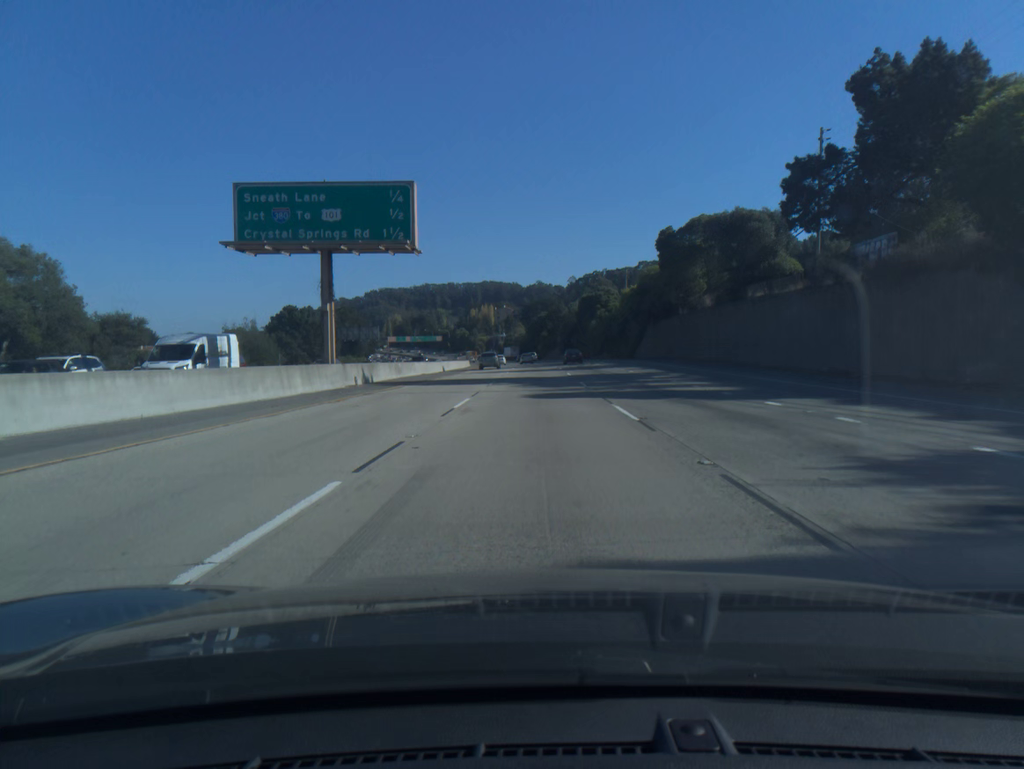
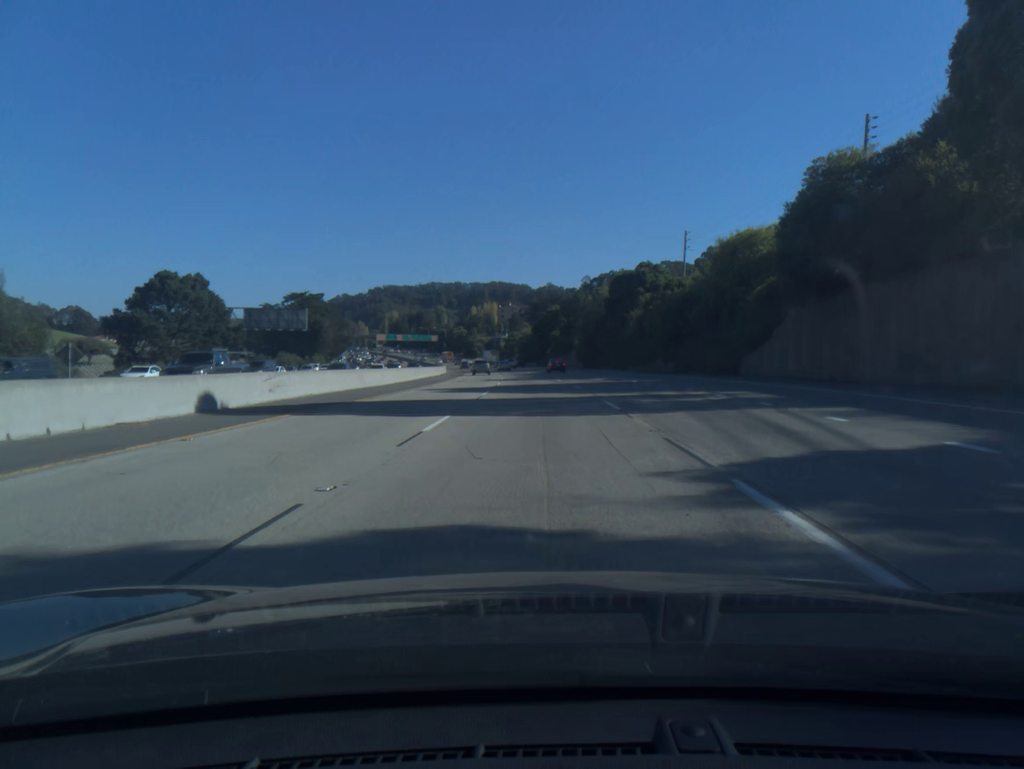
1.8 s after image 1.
(-0.2, +53.3) m; -1°
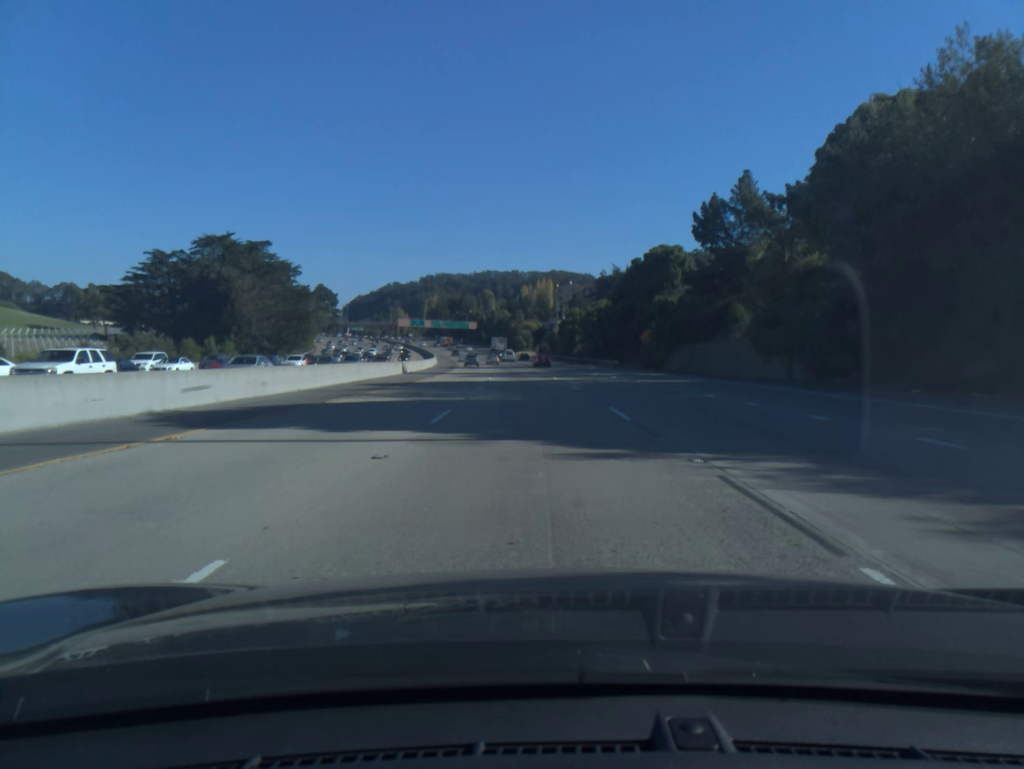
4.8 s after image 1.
(-2.7, +88.7) m; -4°
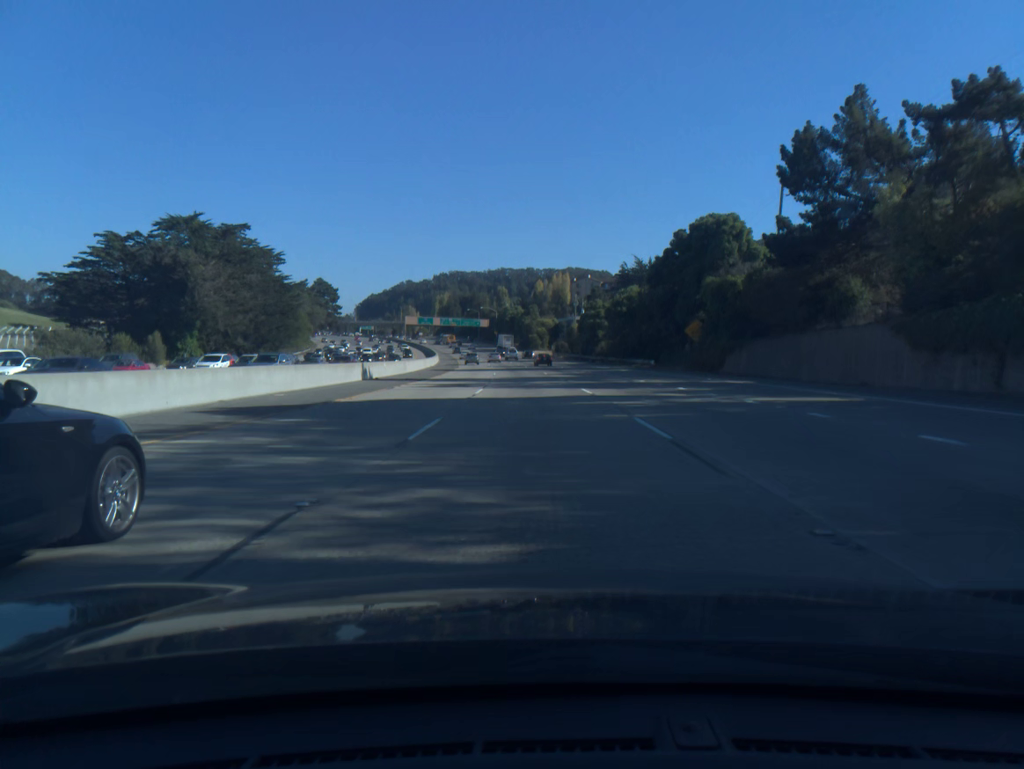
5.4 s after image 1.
(-0.2, +17.8) m; -1°
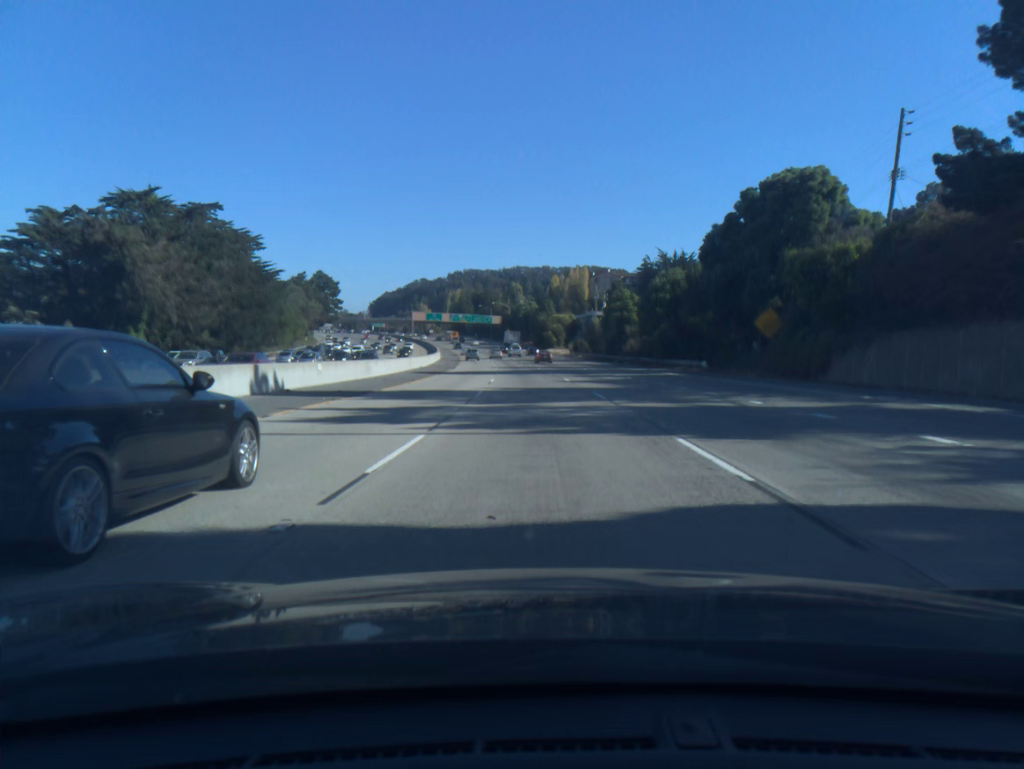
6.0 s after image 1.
(-0.2, +17.8) m; -1°
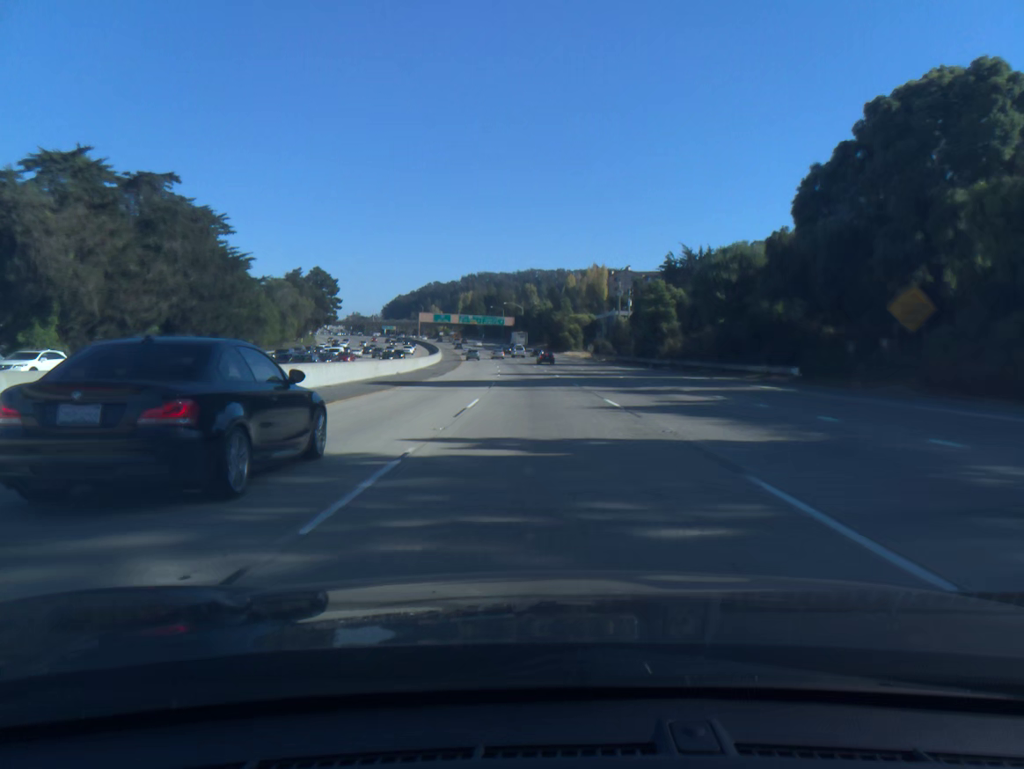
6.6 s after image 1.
(-0.2, +17.9) m; -1°
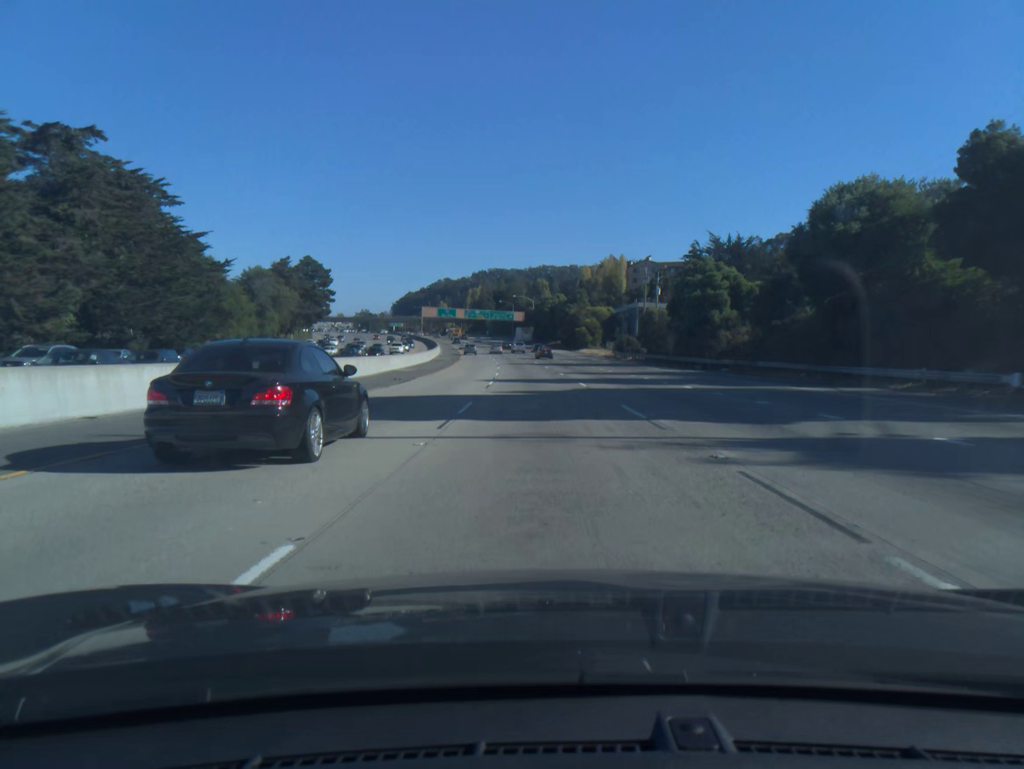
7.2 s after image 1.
(-0.1, +17.9) m; -1°
